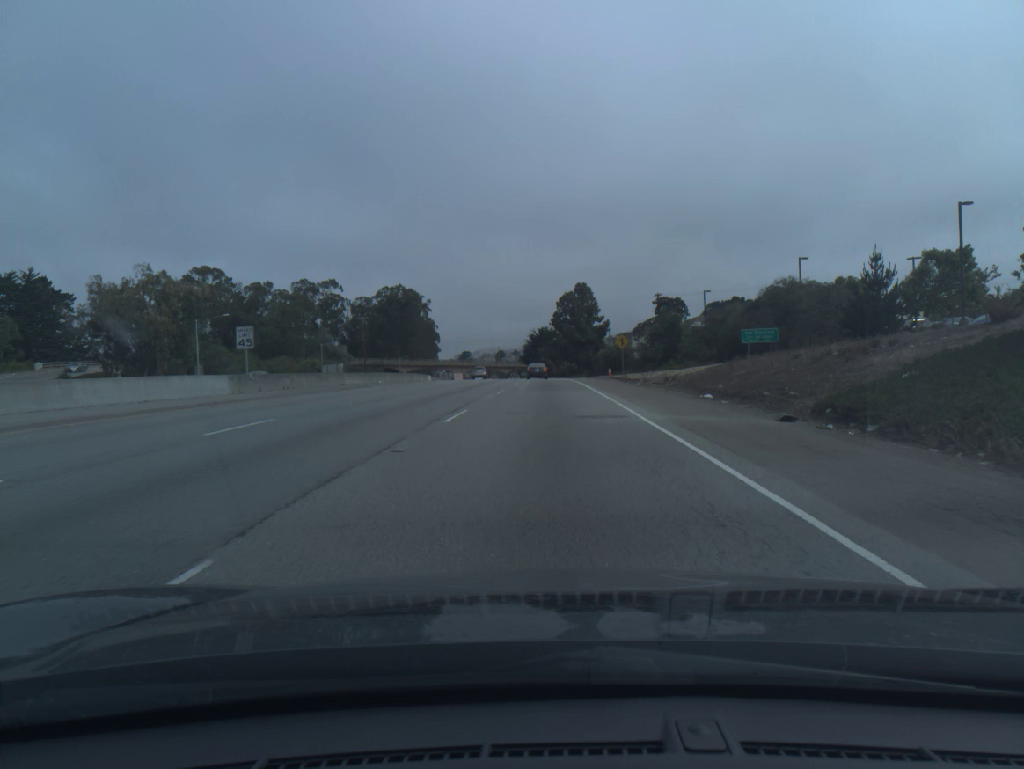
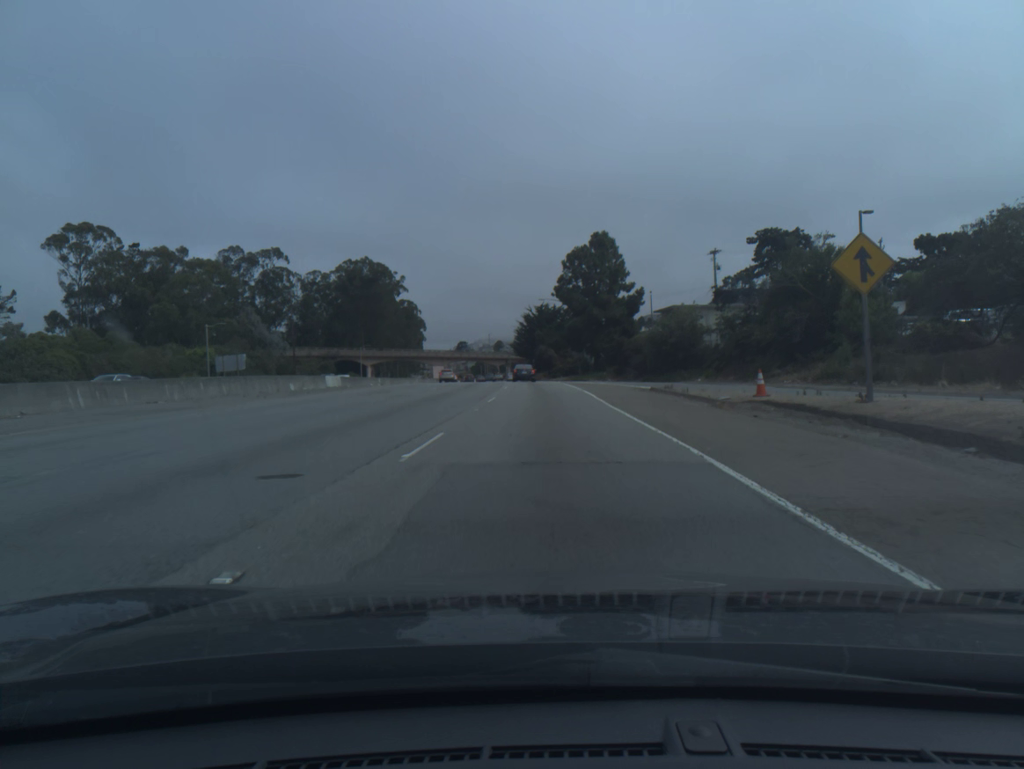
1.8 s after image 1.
(0.0, +49.2) m; 0°
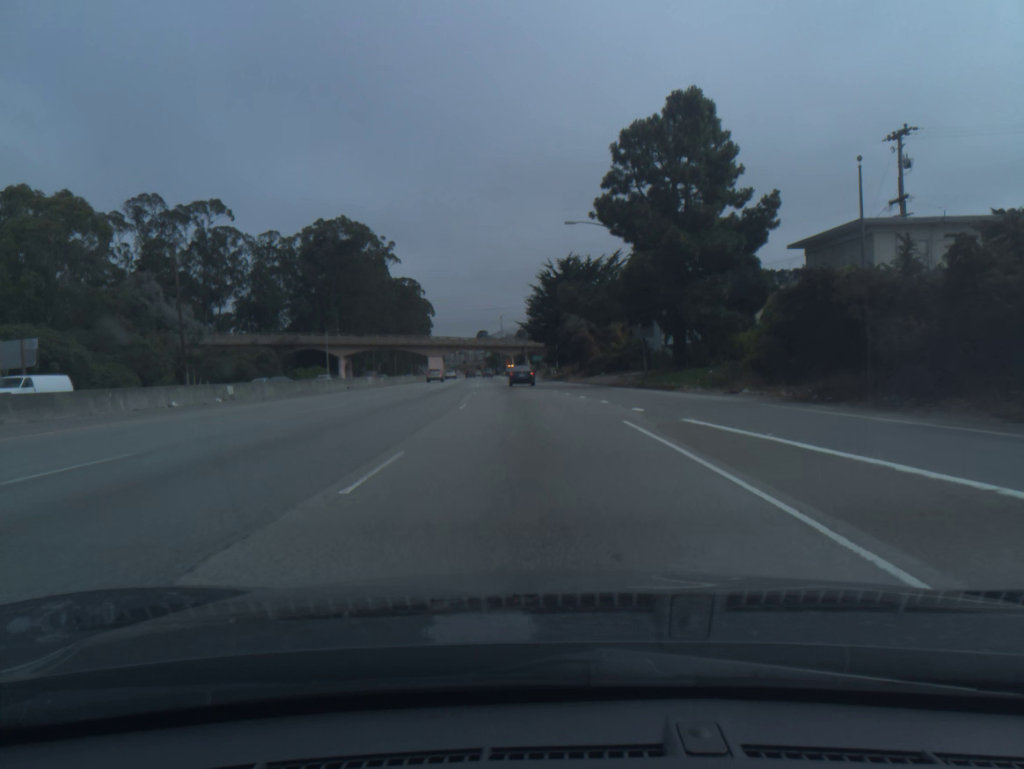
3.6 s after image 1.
(-0.5, +46.7) m; -2°
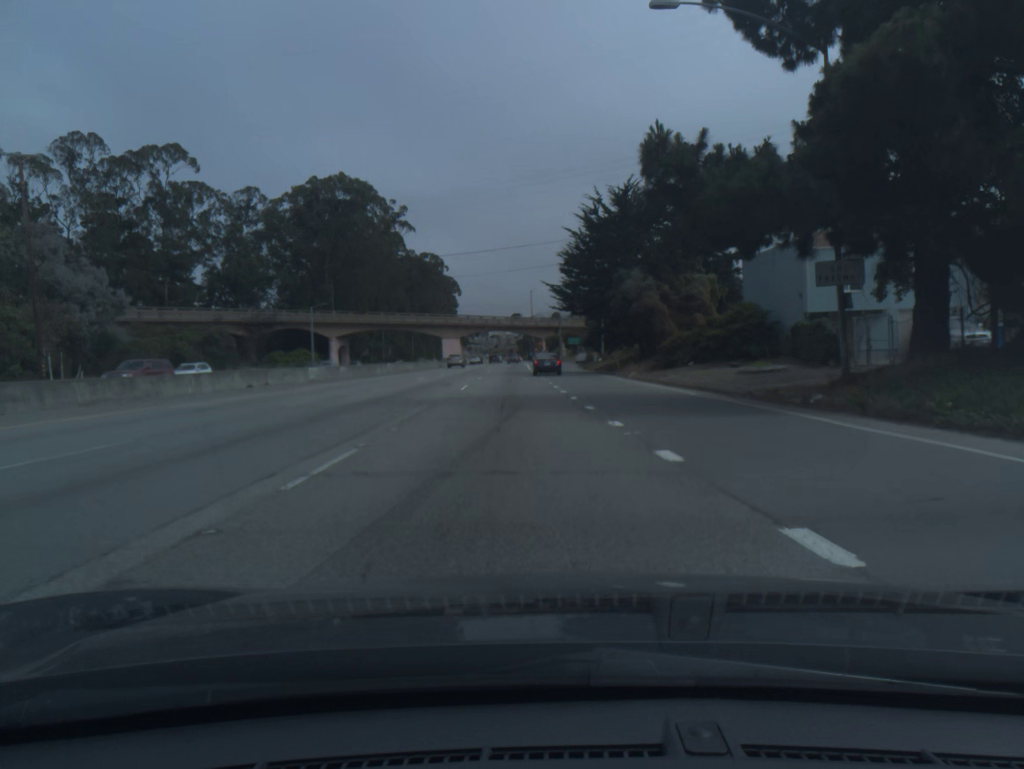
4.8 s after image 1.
(-0.5, +29.0) m; -2°
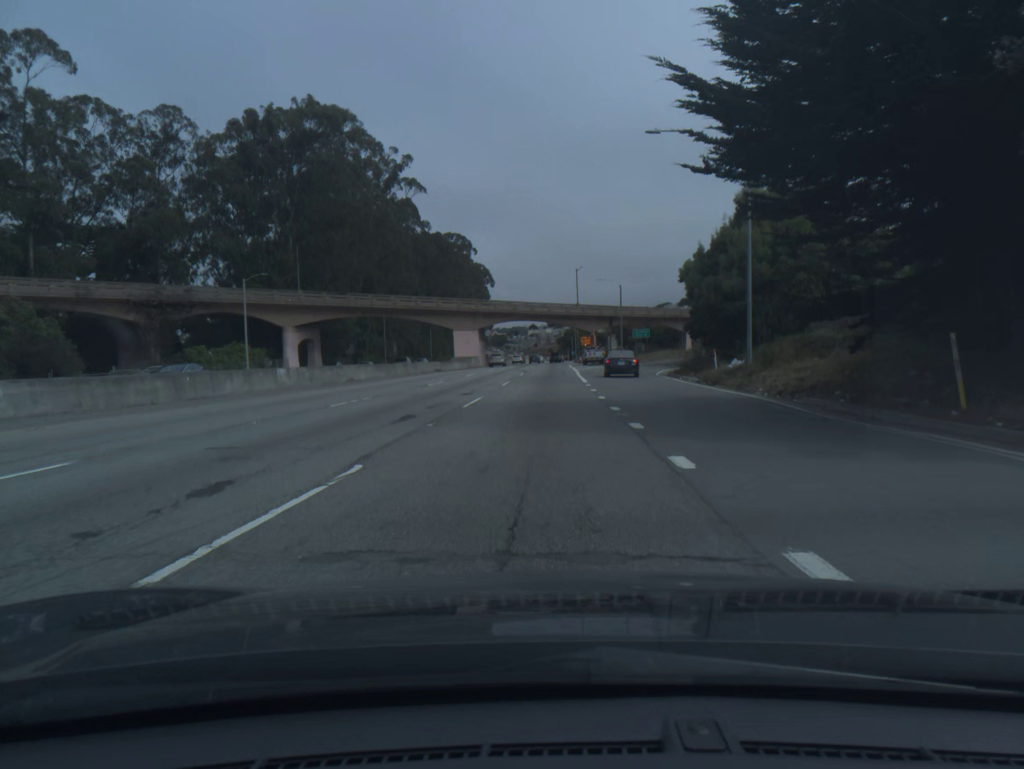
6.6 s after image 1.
(-1.5, +41.2) m; -3°
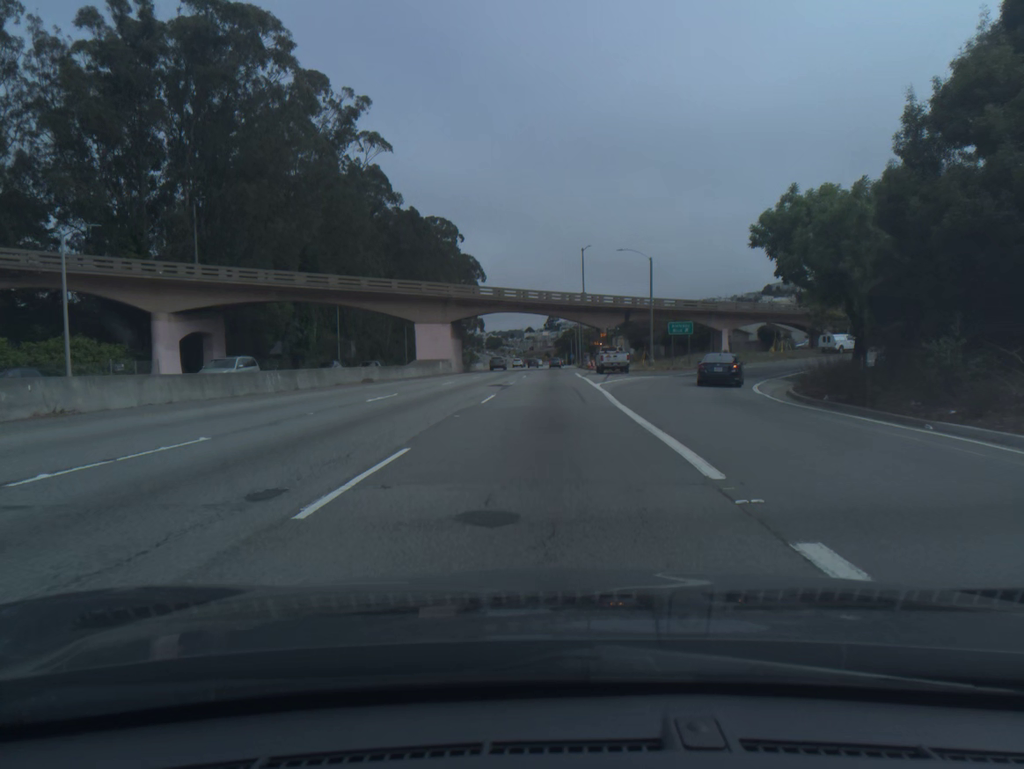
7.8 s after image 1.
(+0.1, +26.9) m; 0°
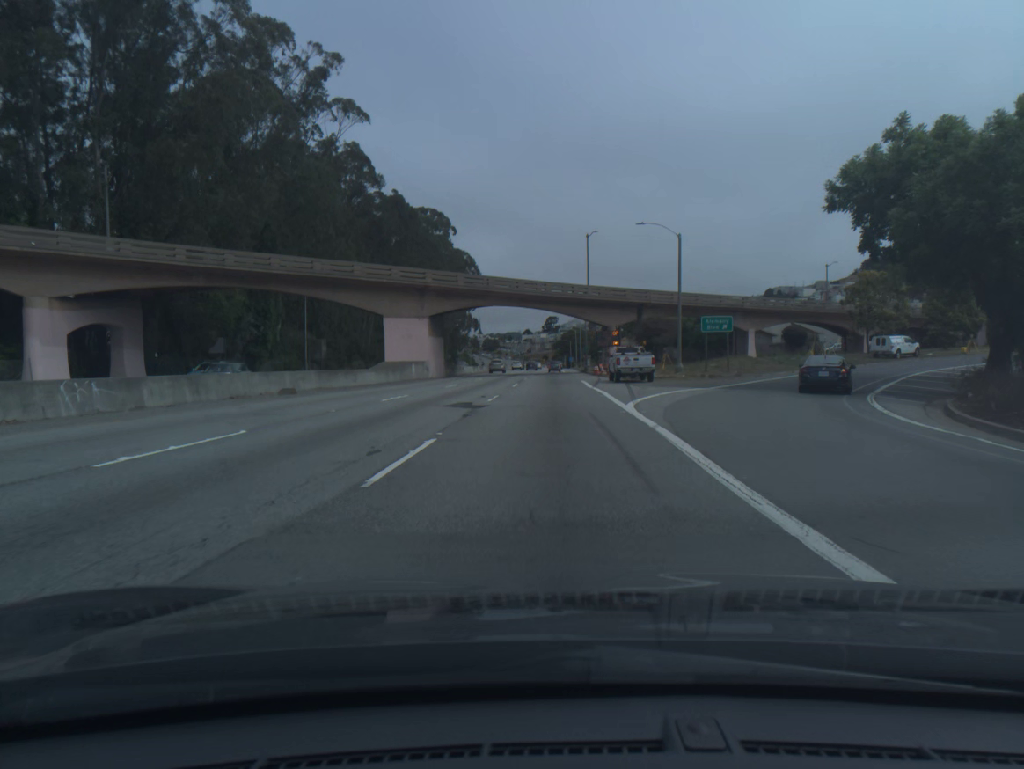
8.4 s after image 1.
(0.0, +13.3) m; 0°
